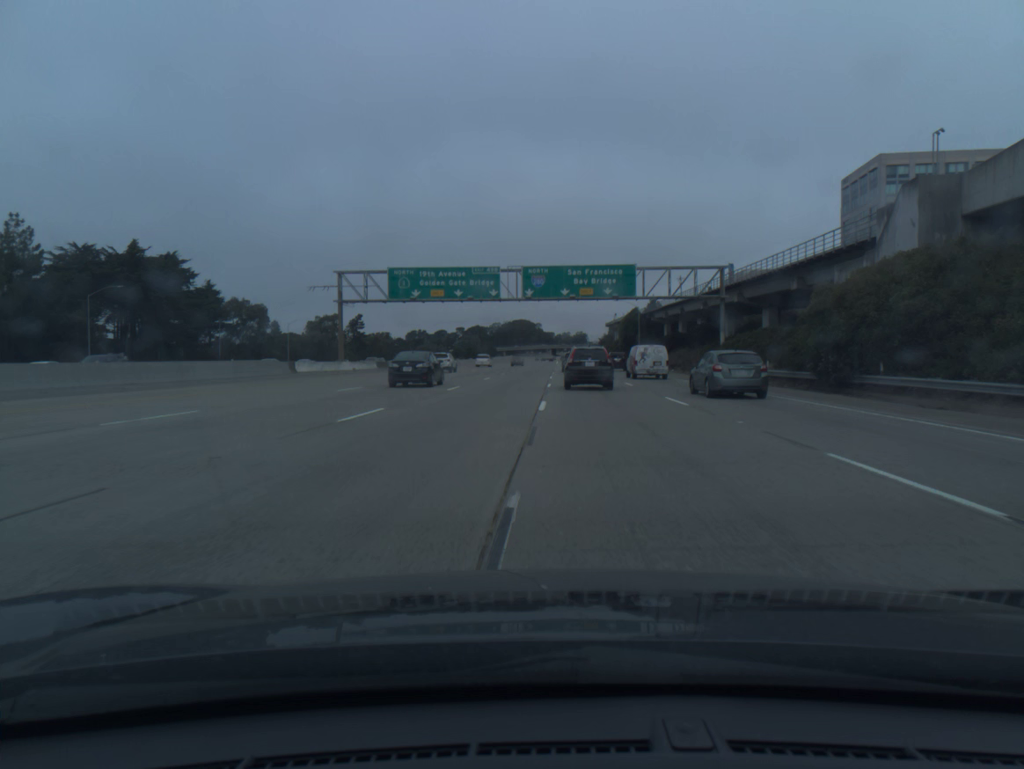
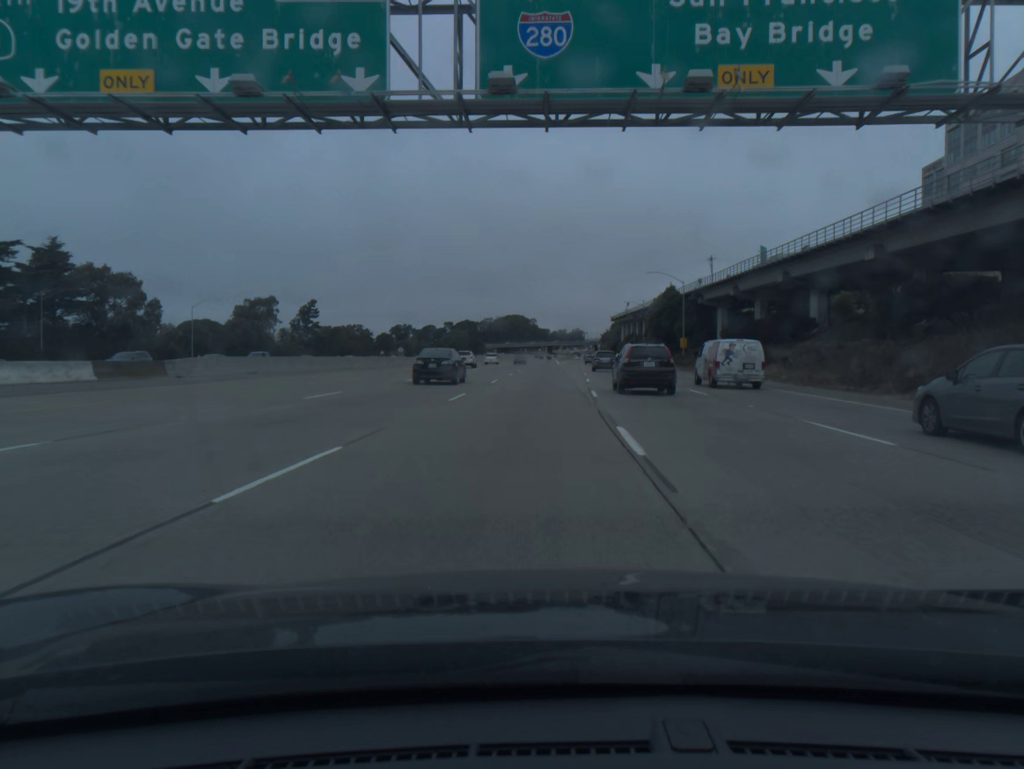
(-0.1, +51.5) m; 0°
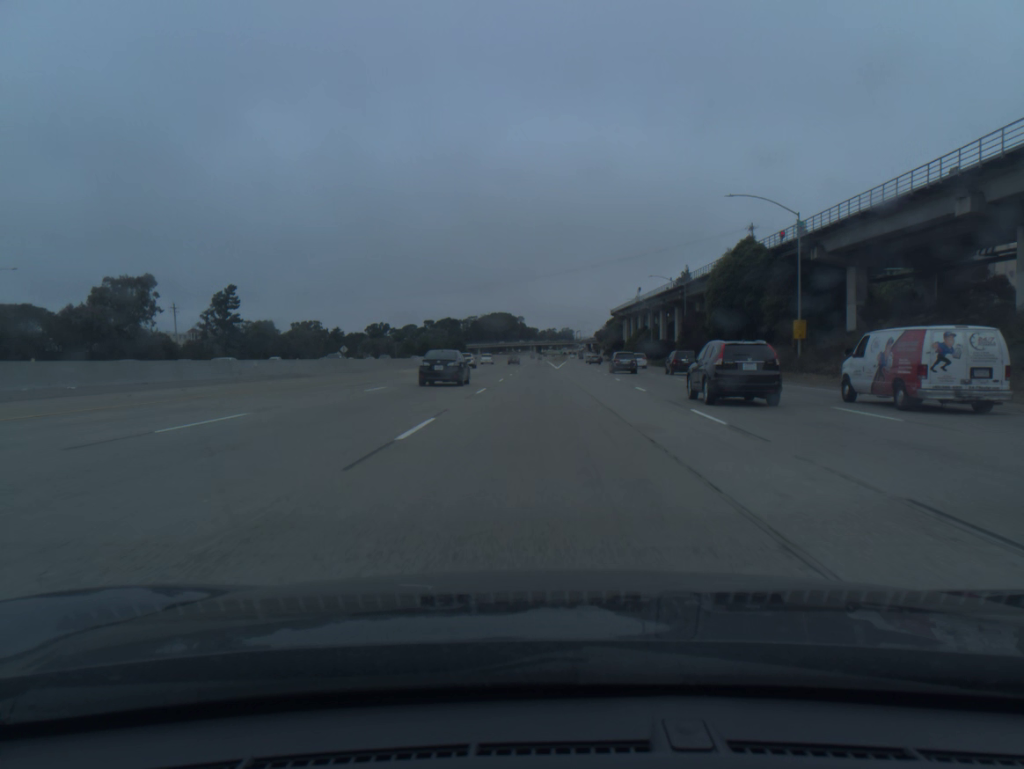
(+0.4, +52.3) m; +1°
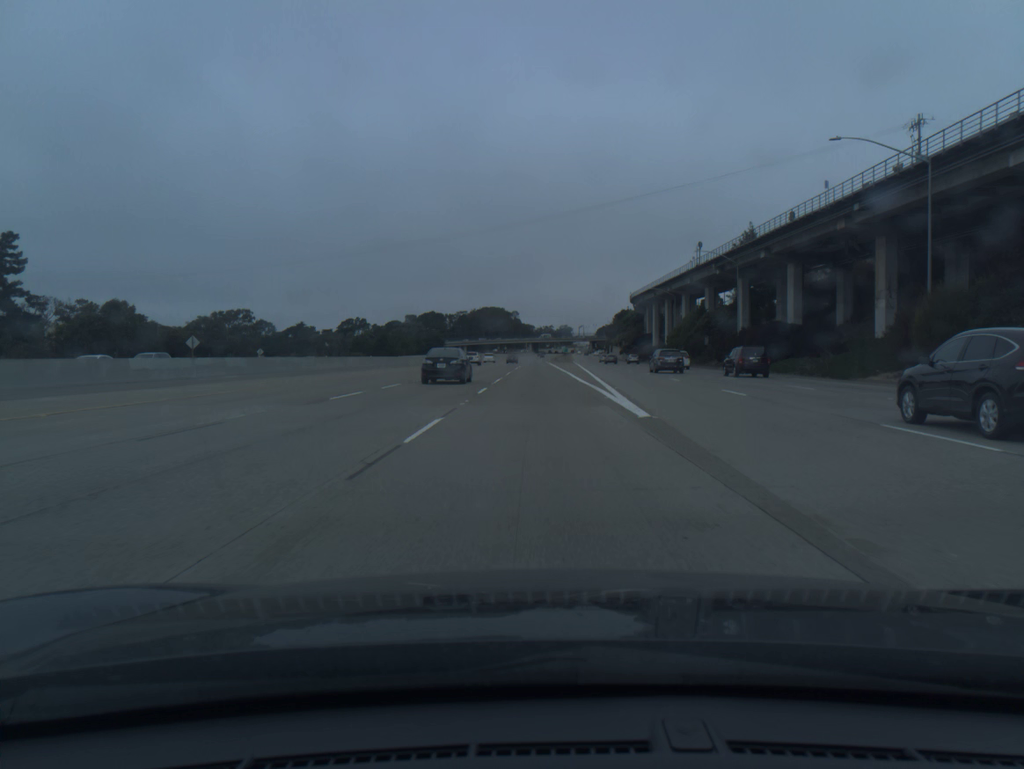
(+0.2, +71.8) m; 0°
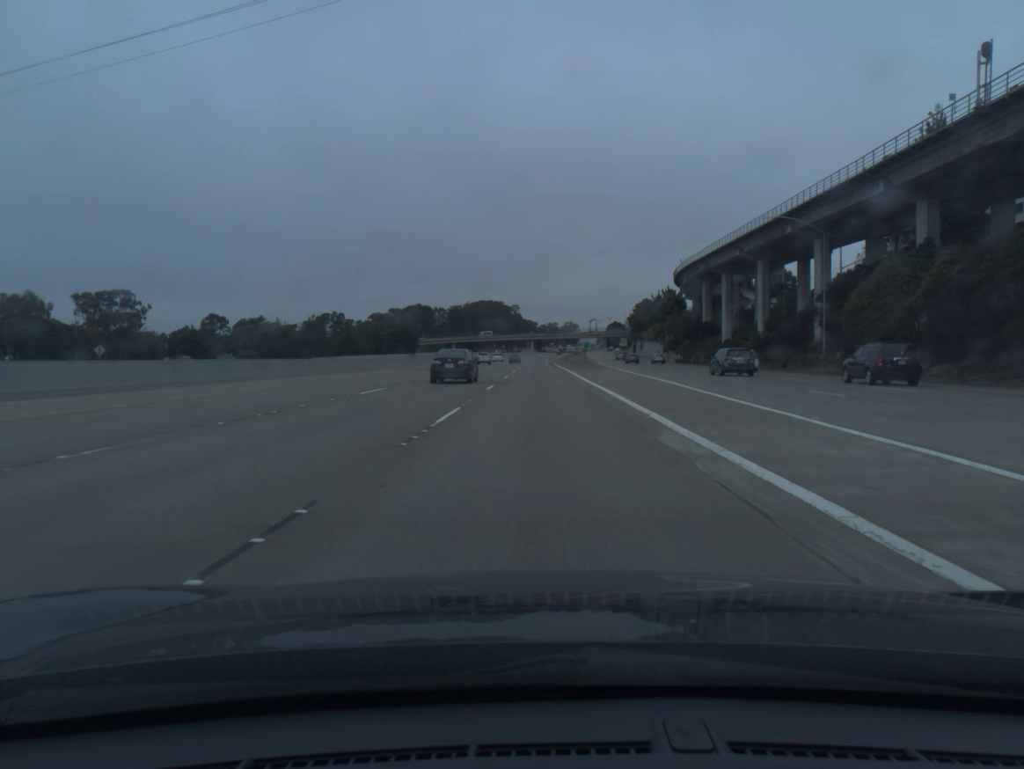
(0.0, +72.3) m; 0°
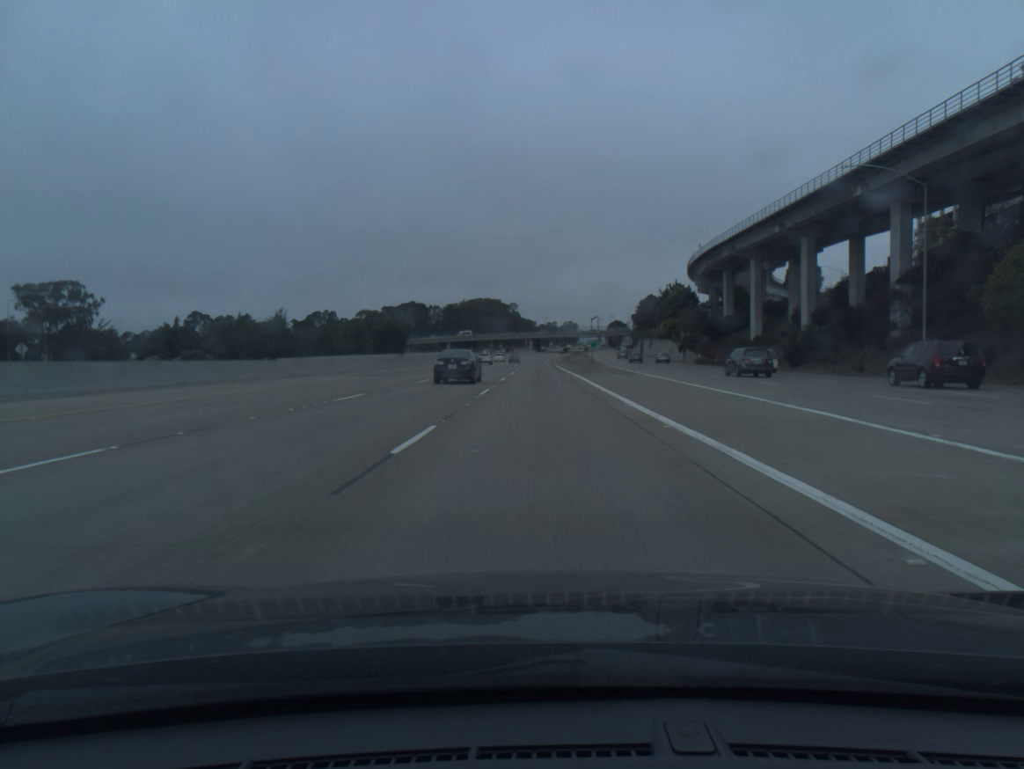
(0.0, +18.0) m; 0°
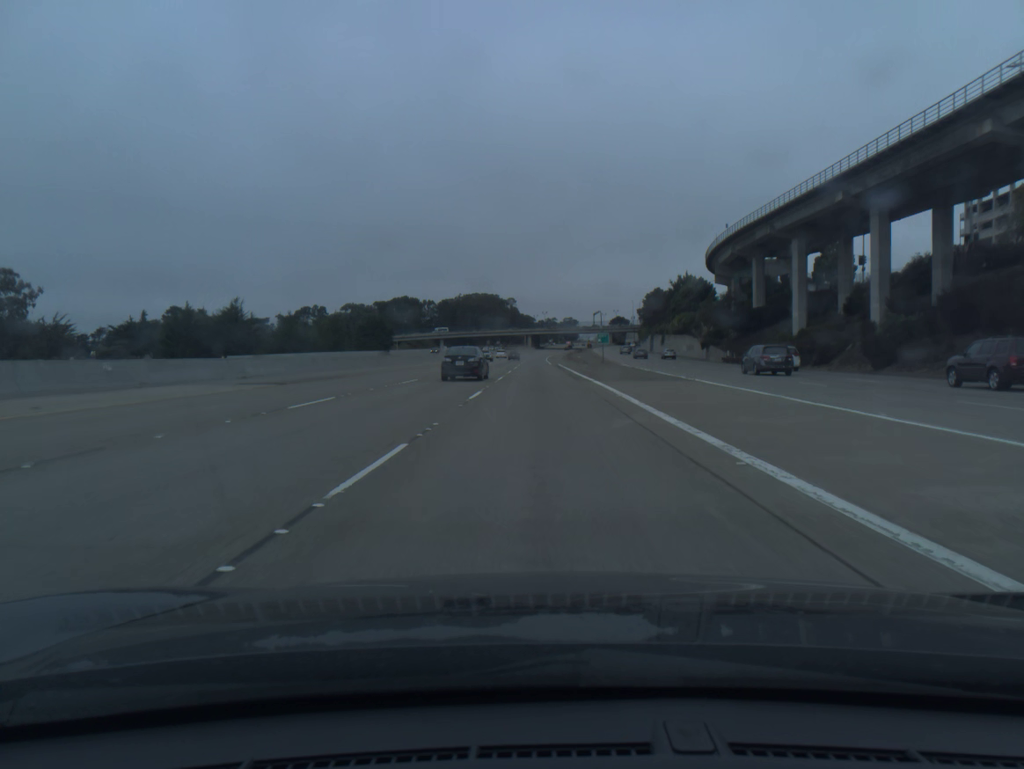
(0.0, +18.0) m; 0°
